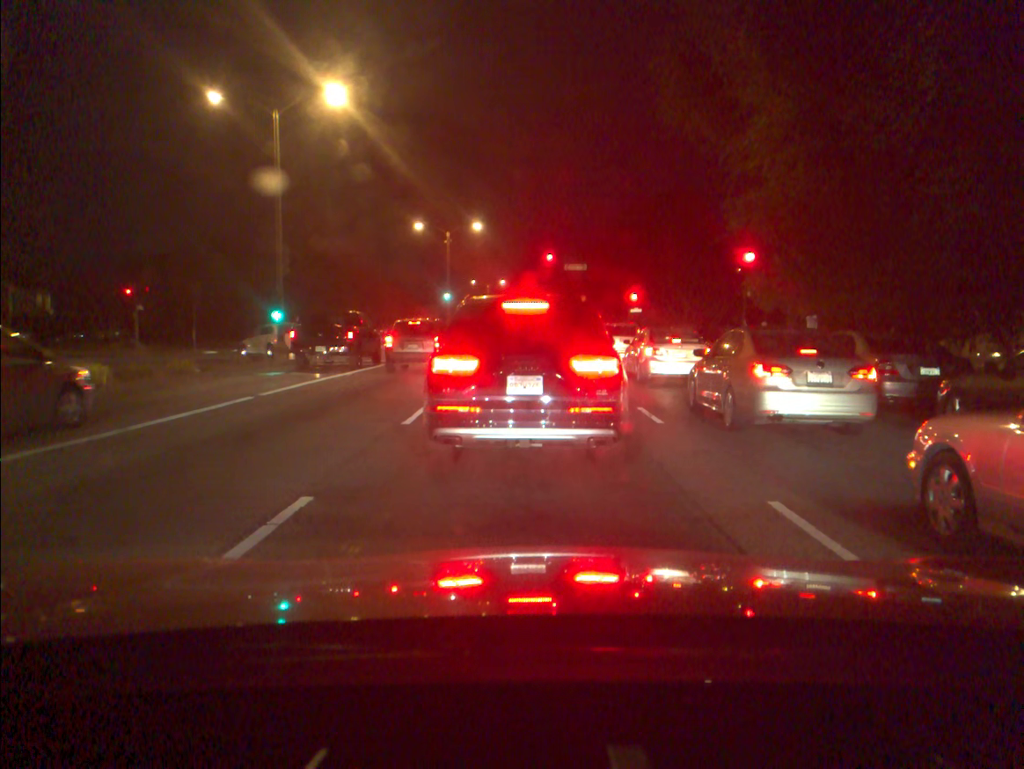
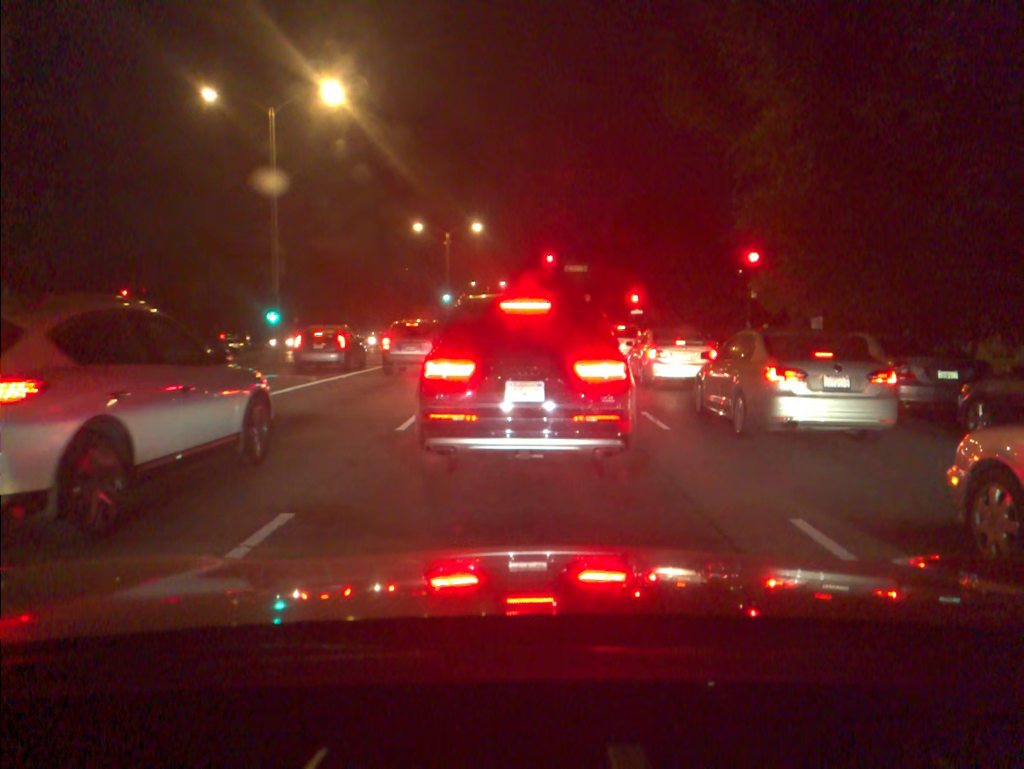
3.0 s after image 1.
(0.0, +0.6) m; 0°
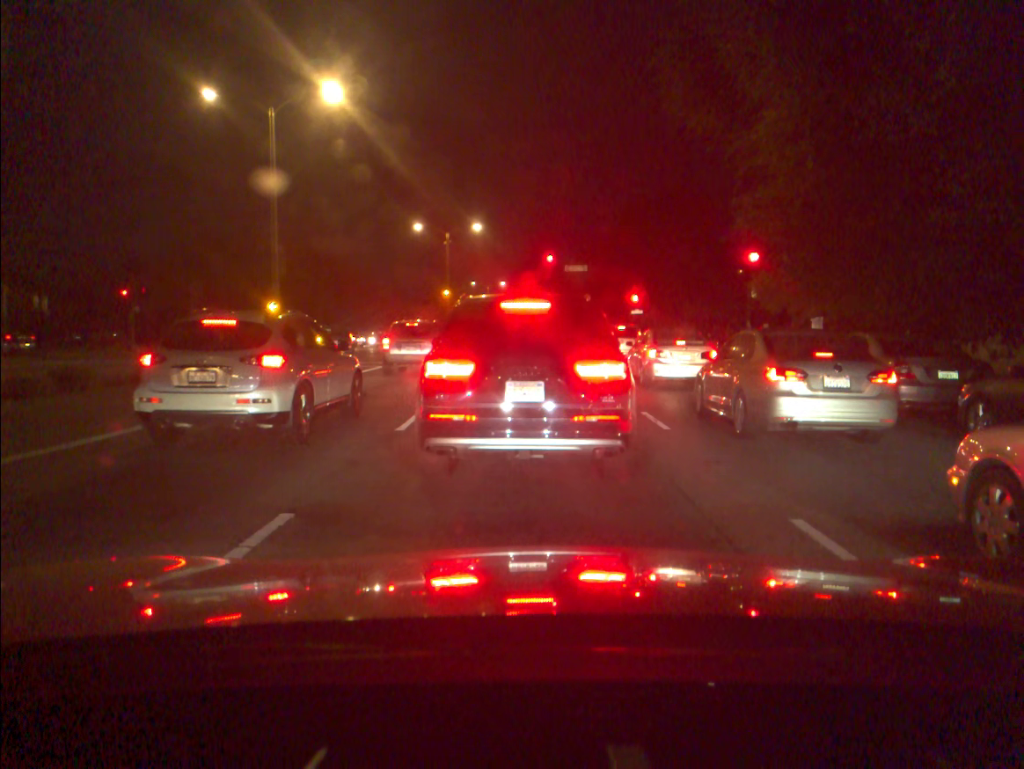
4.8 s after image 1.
(0.0, 0.0) m; 0°
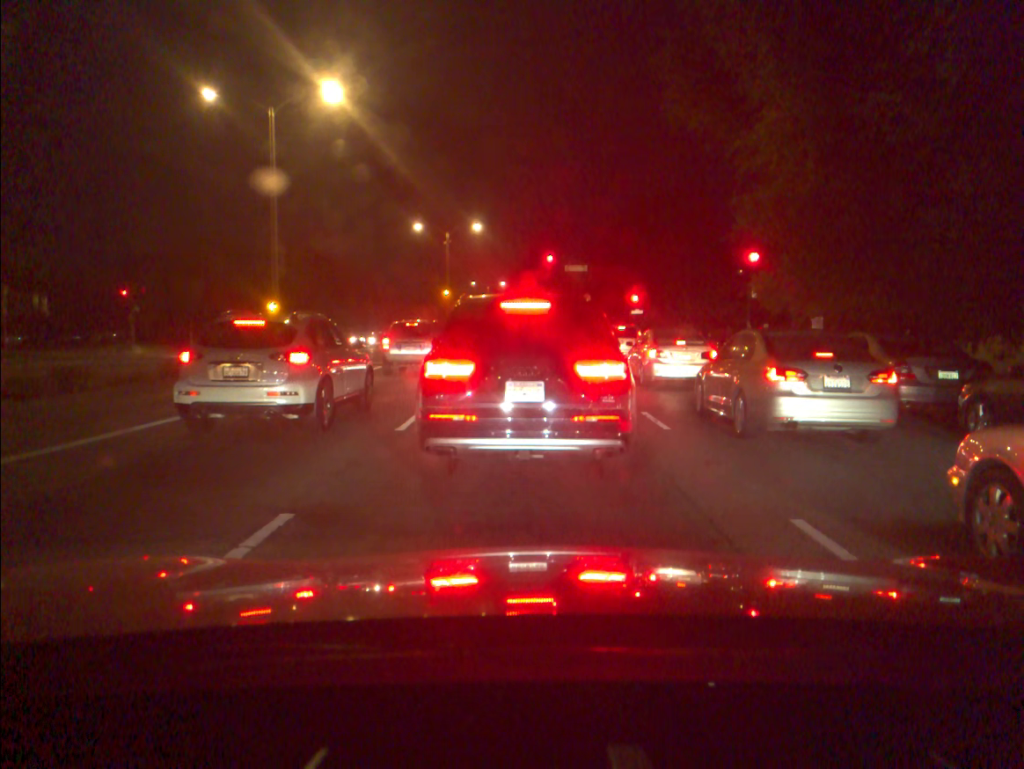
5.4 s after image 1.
(0.0, 0.0) m; 0°
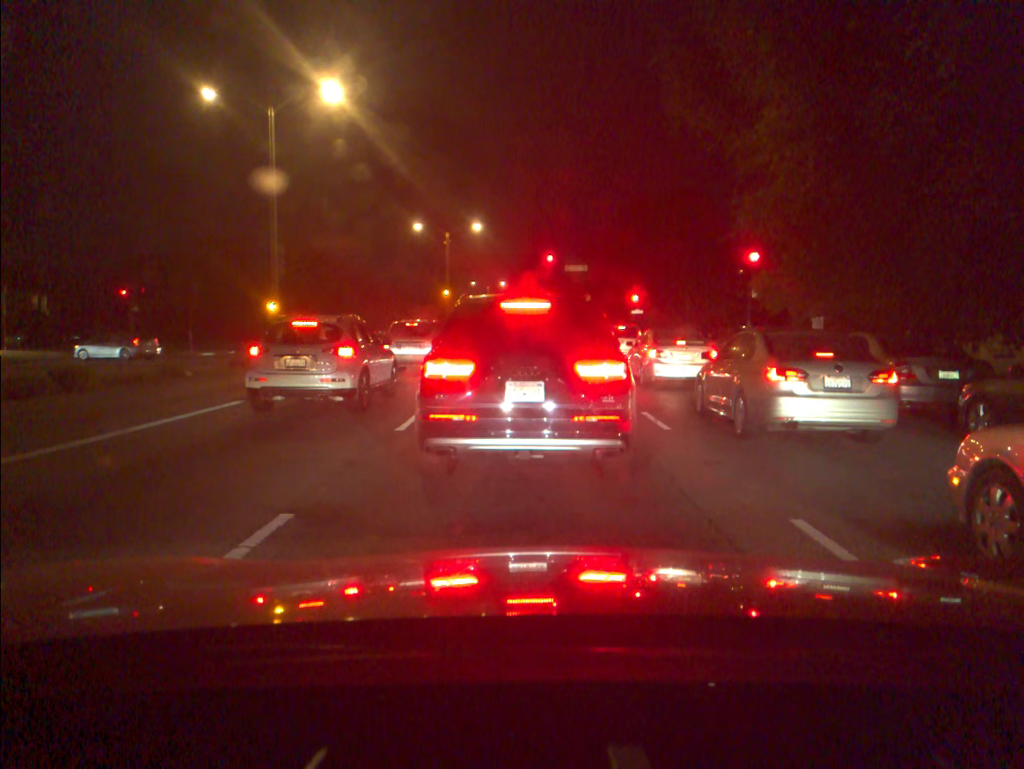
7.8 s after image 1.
(0.0, 0.0) m; 0°
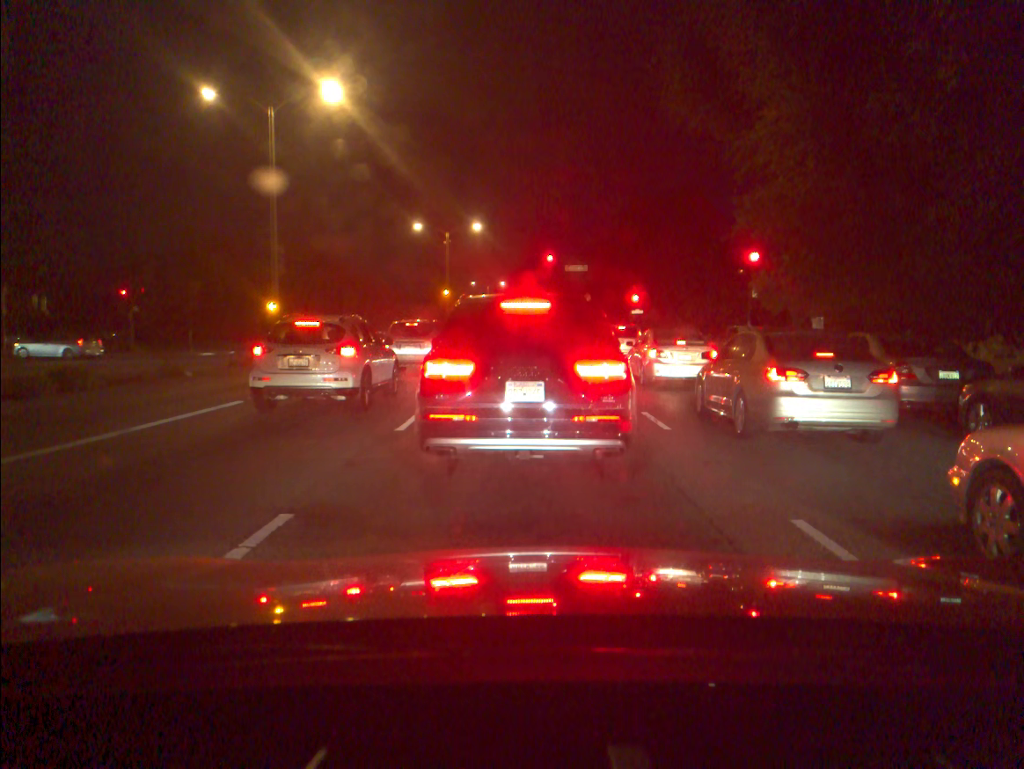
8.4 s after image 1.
(0.0, 0.0) m; 0°
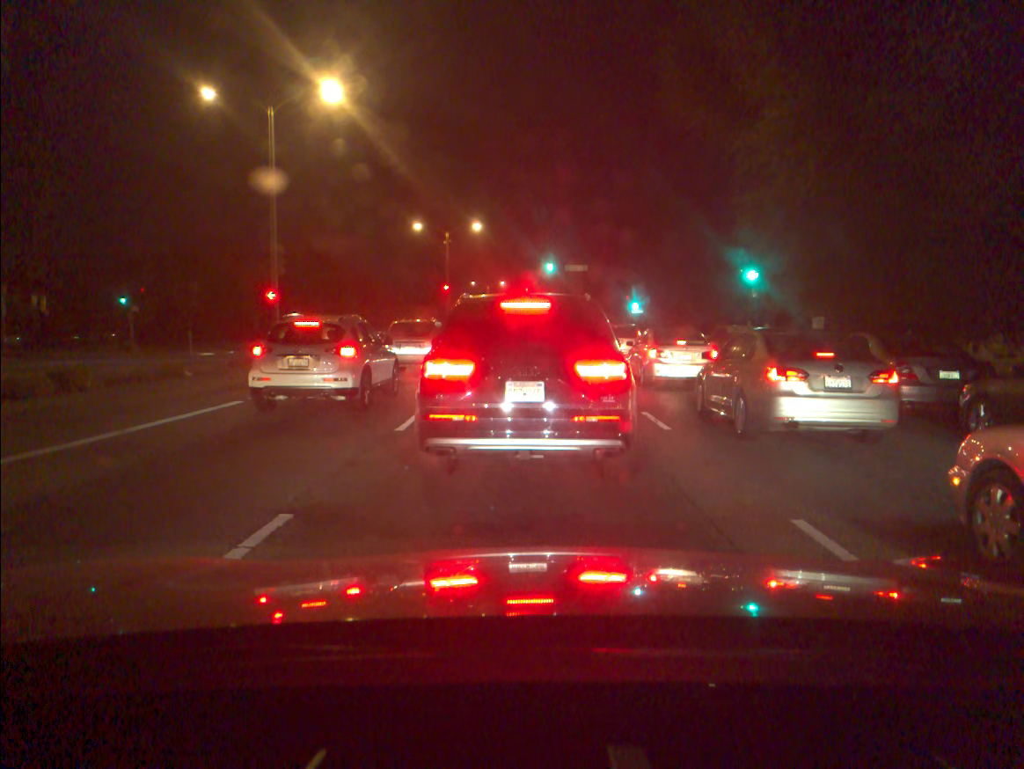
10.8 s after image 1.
(0.0, 0.0) m; 0°
